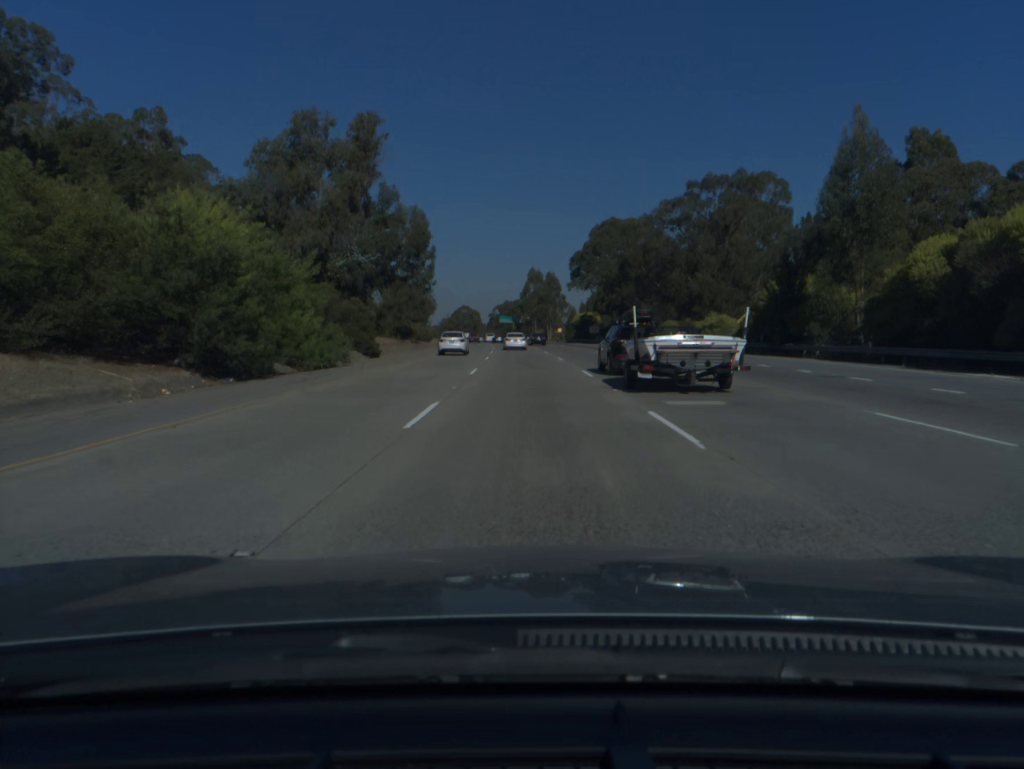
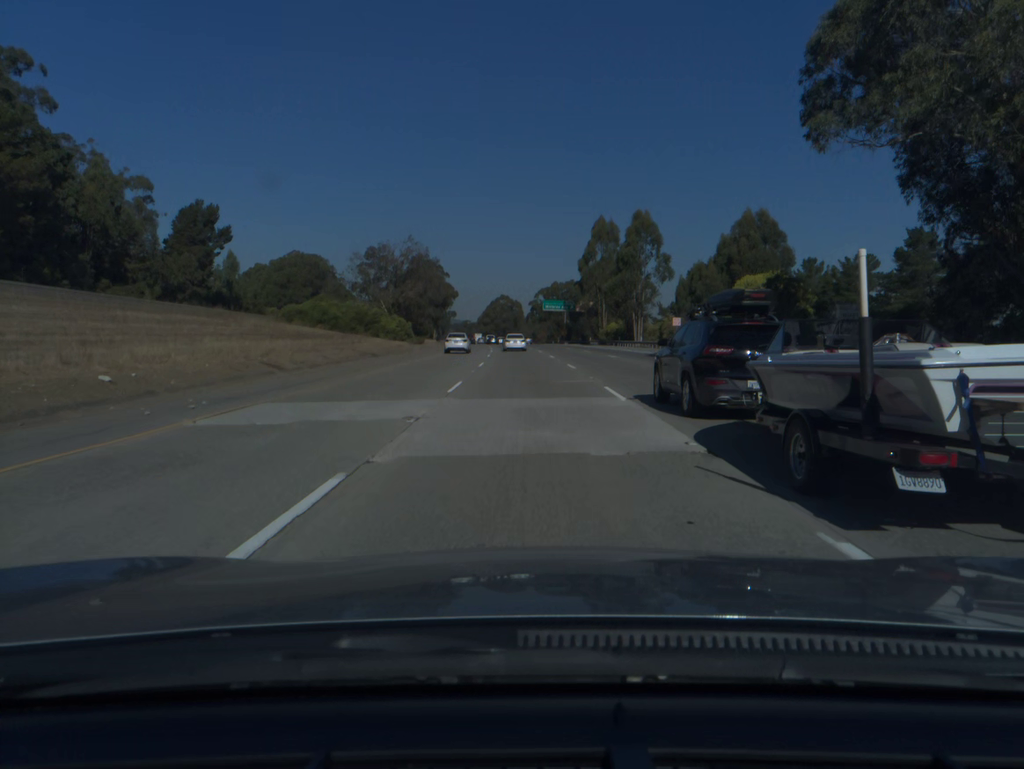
(-2.9, +95.7) m; -4°
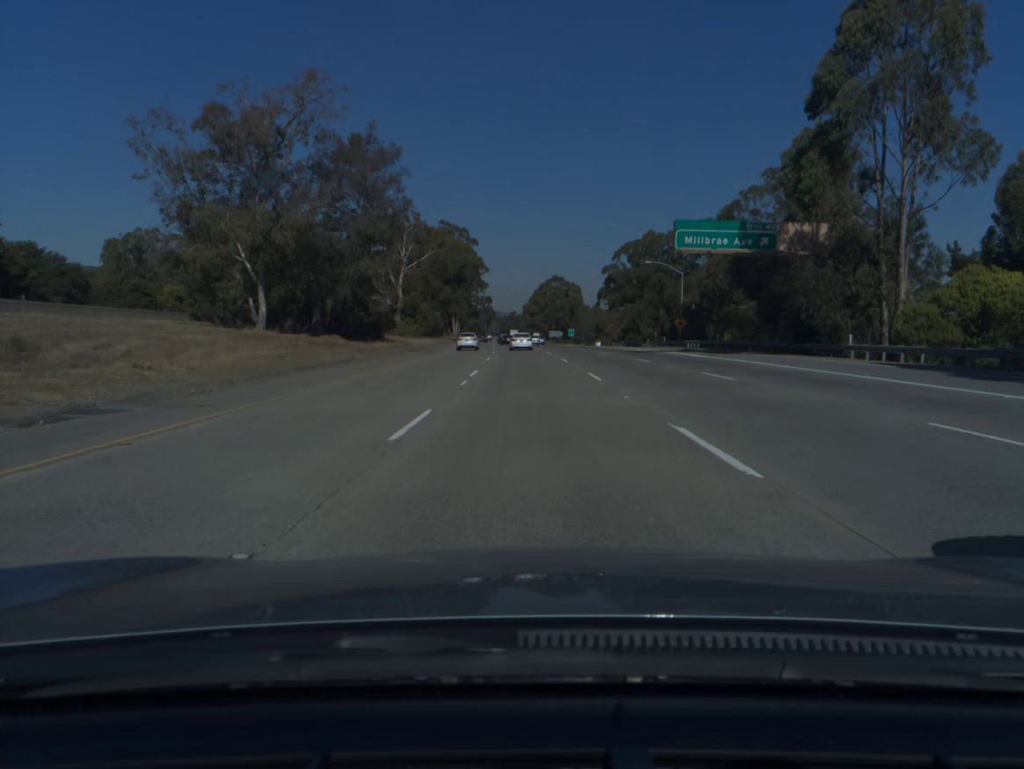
(-3.2, +96.1) m; -4°
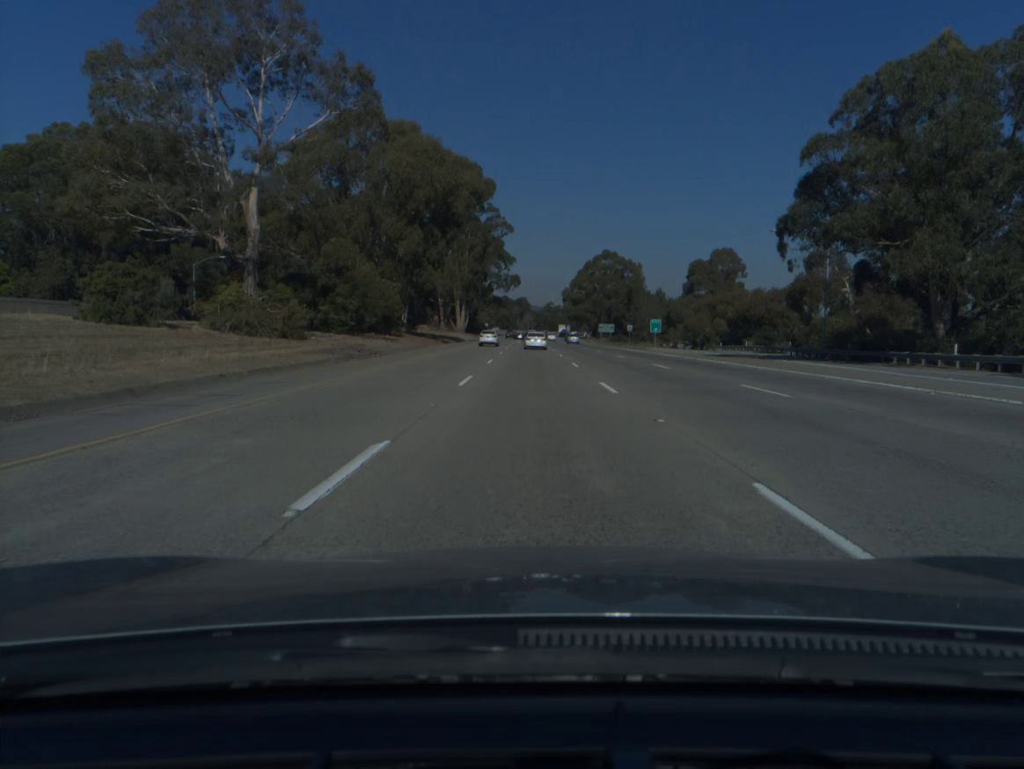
(-1.9, +77.2) m; -3°
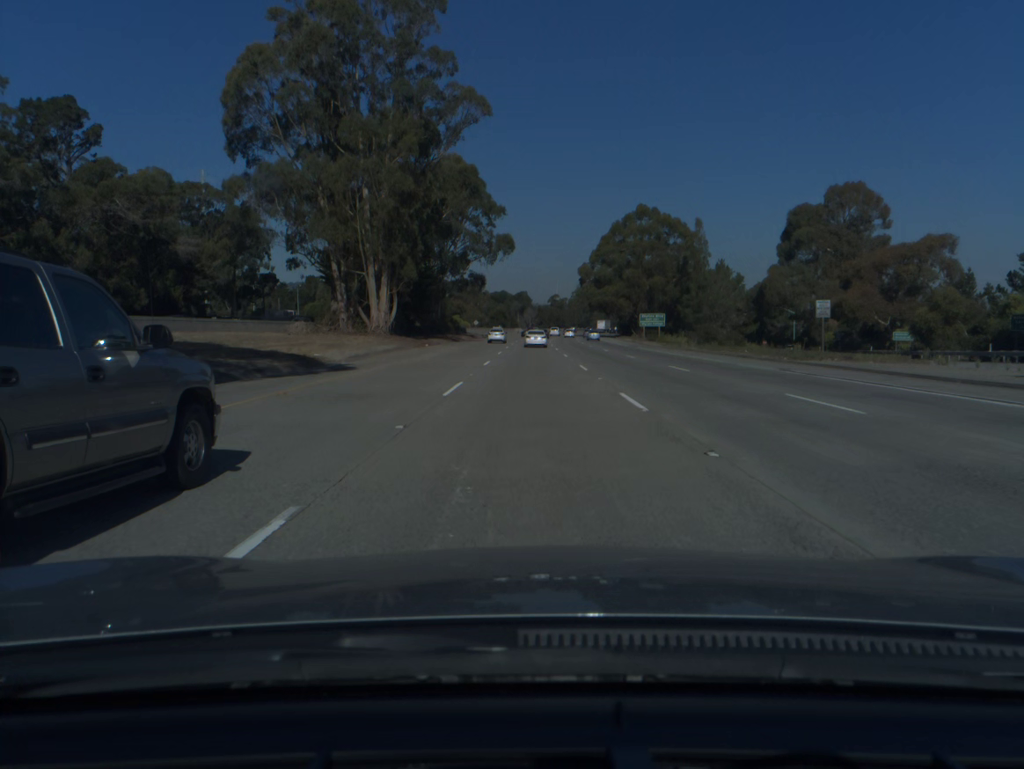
(-0.2, +76.9) m; 0°
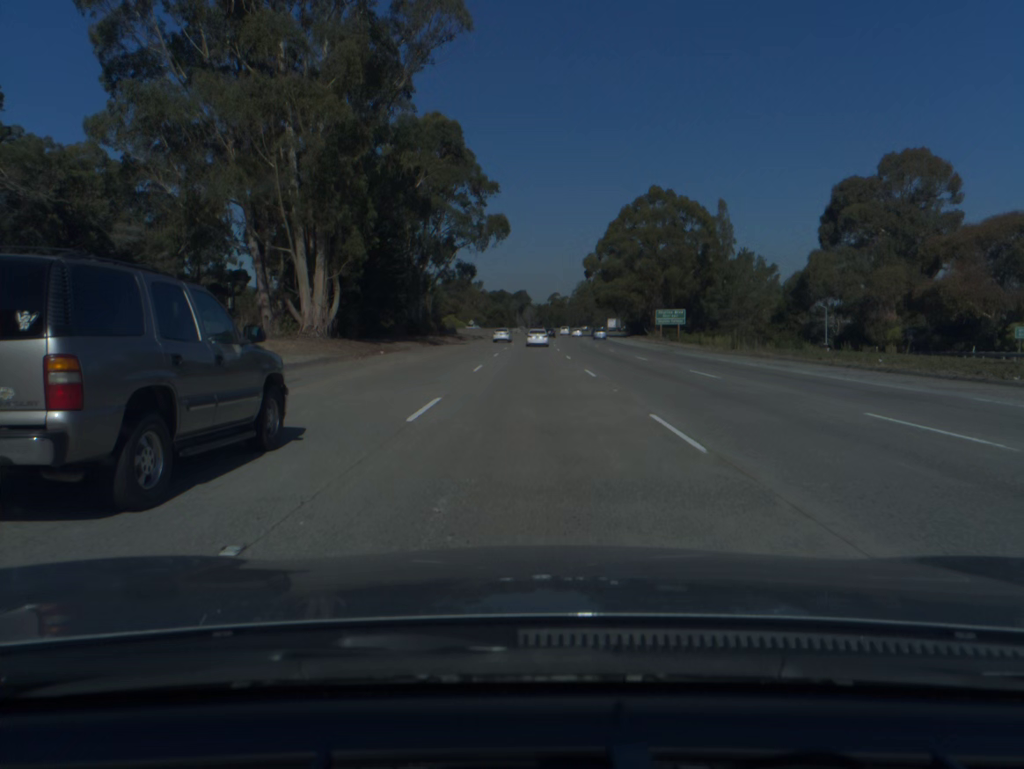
(0.0, +19.3) m; 0°
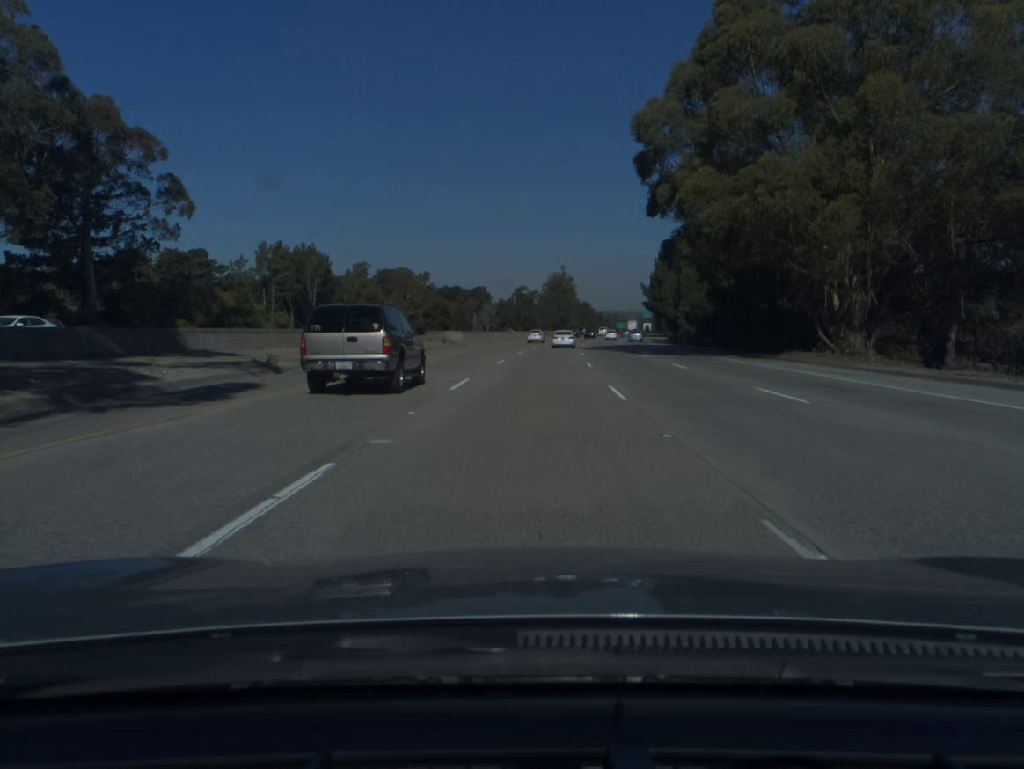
(+1.0, +95.8) m; +2°
